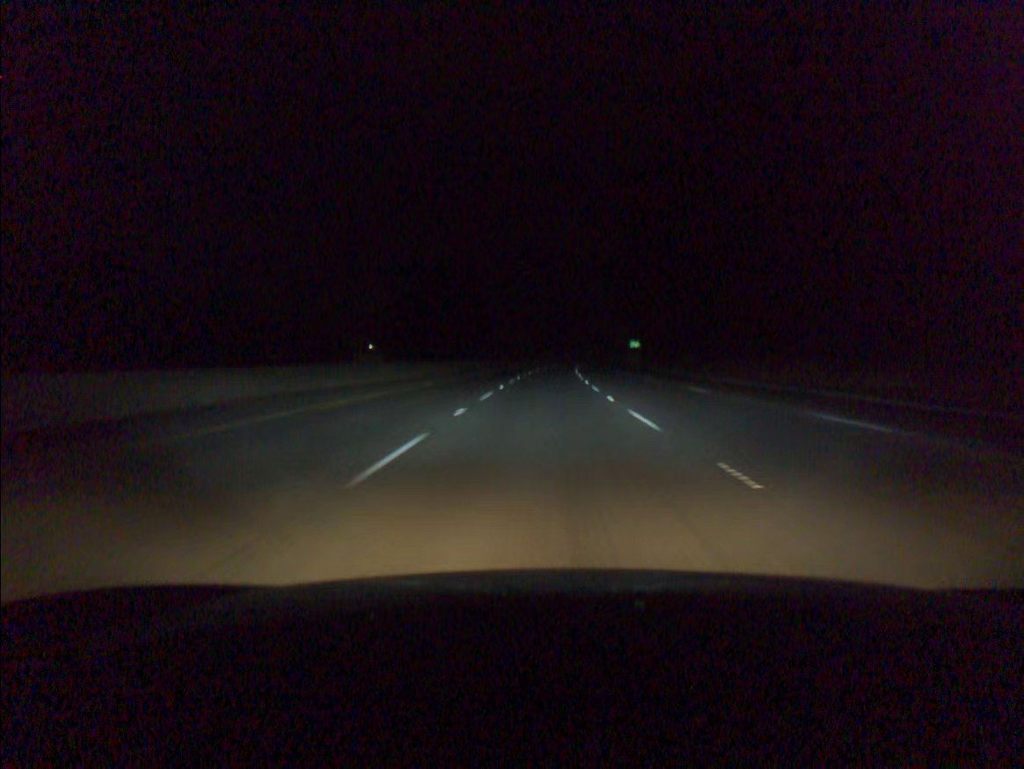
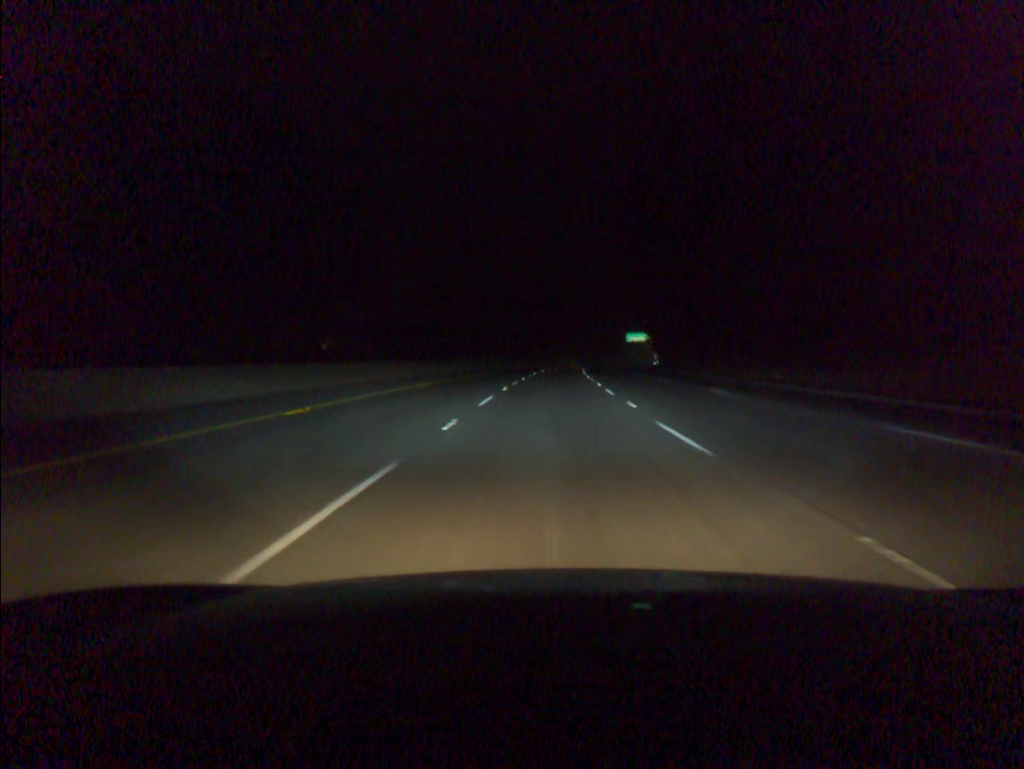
(+1.3, +76.4) m; +2°
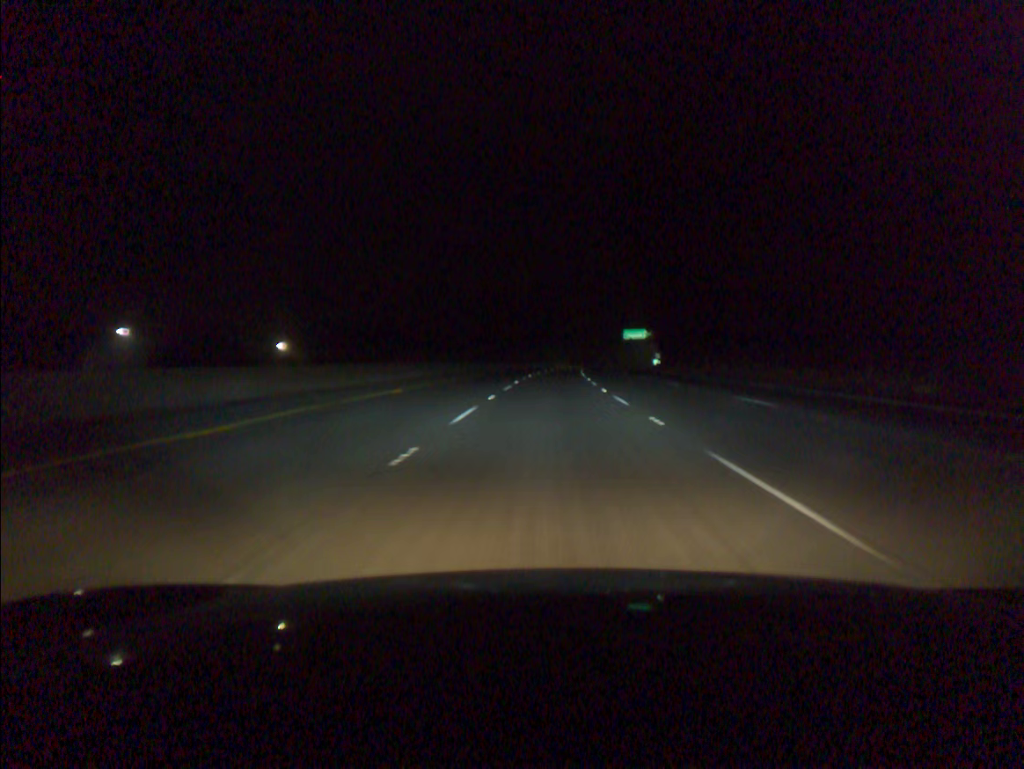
(+0.1, +19.1) m; +1°
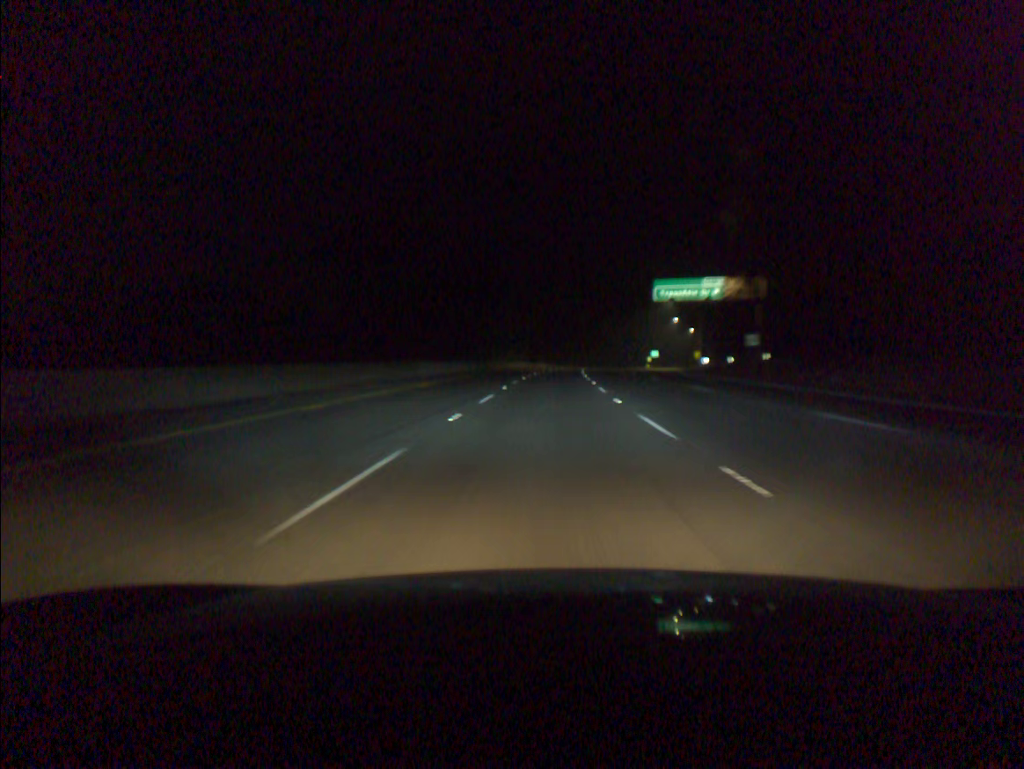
(+3.2, +95.7) m; +3°
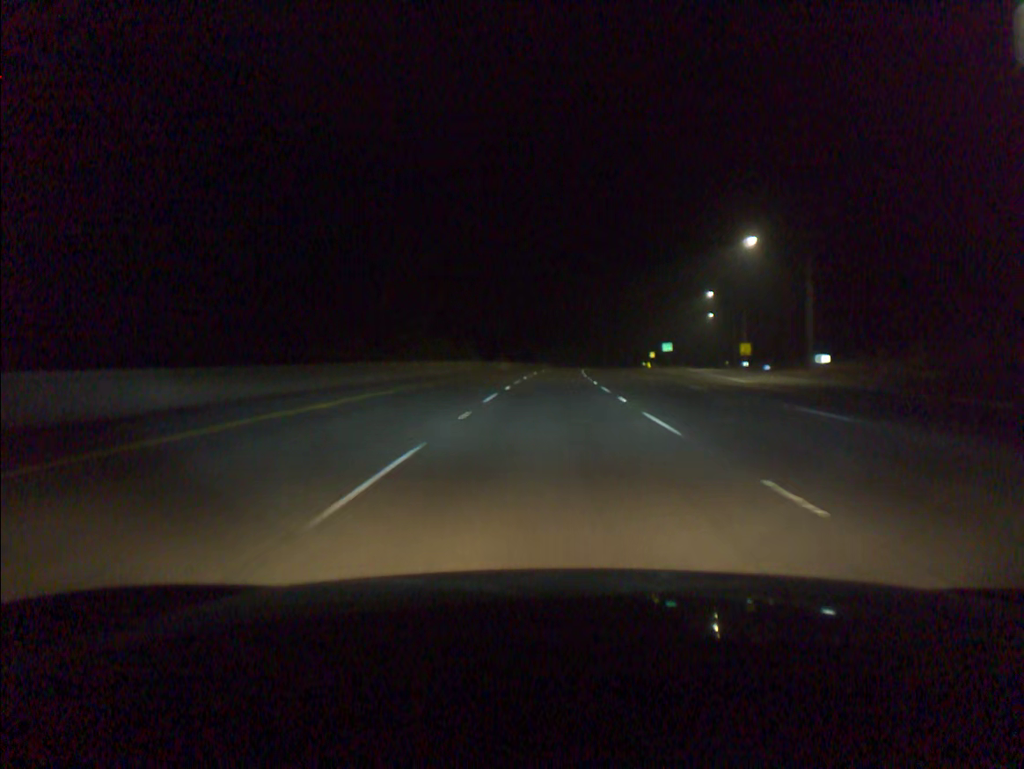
(+1.1, +57.7) m; +2°
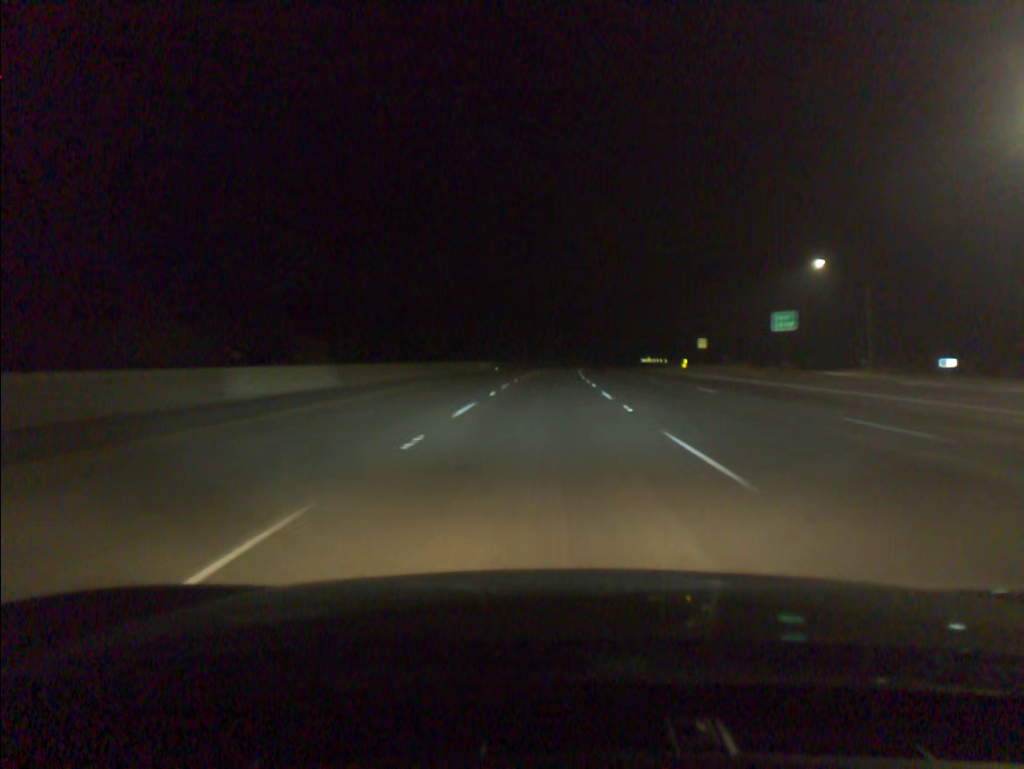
(+2.1, +77.0) m; +3°
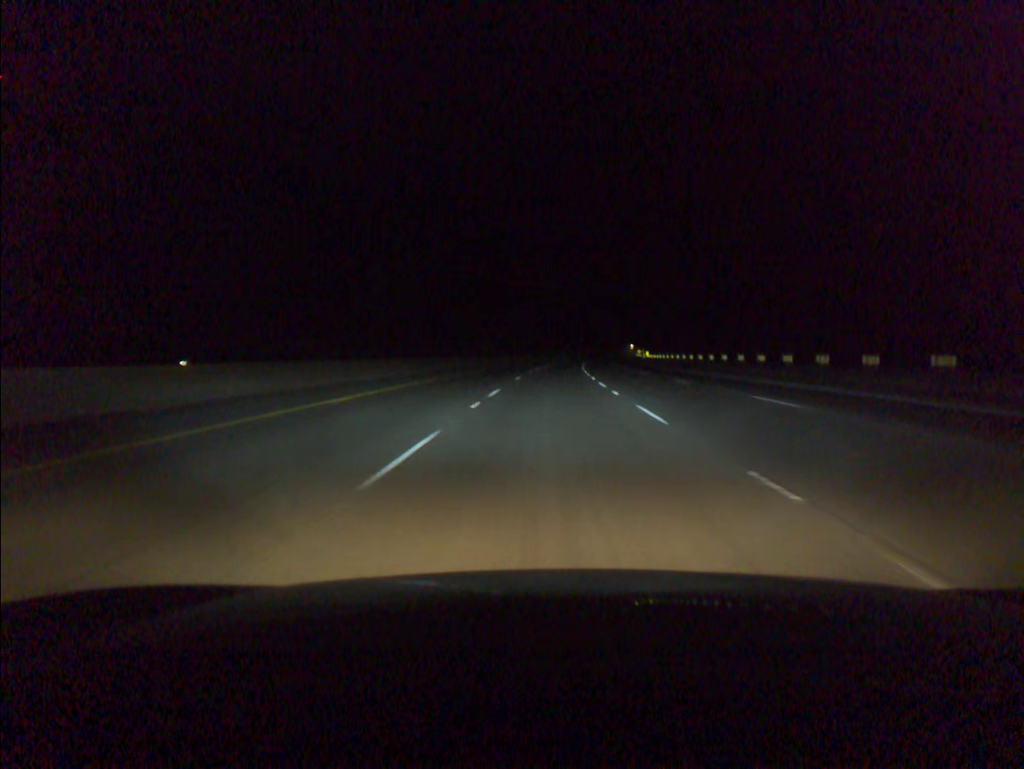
(+2.7, +96.1) m; +3°
